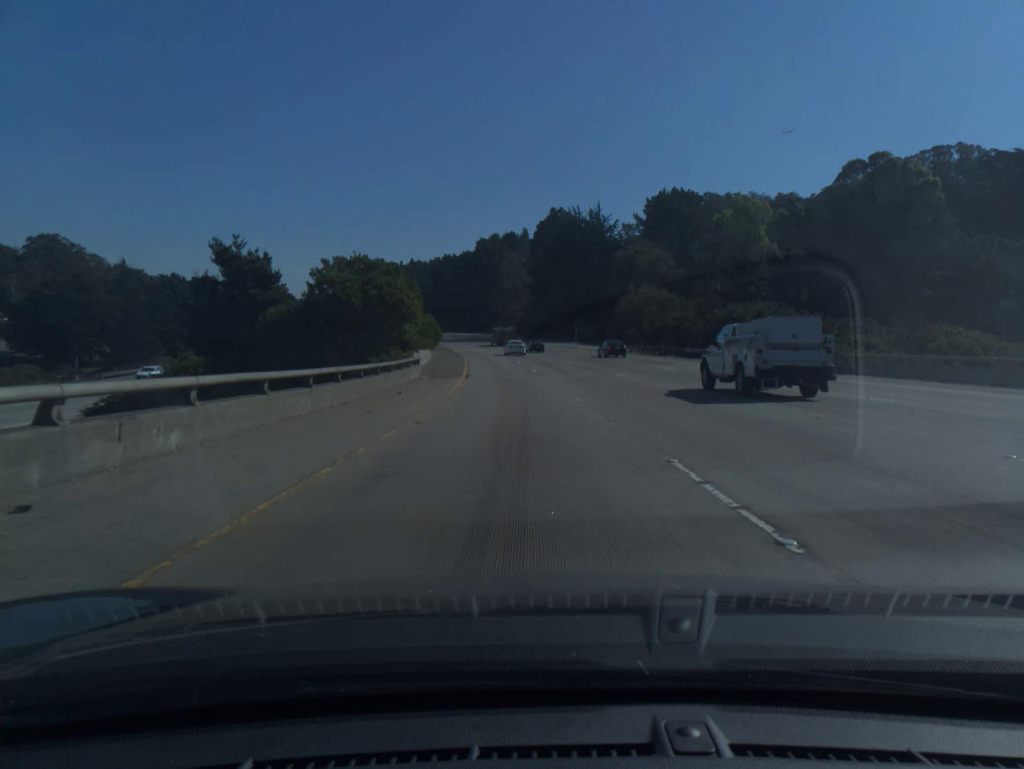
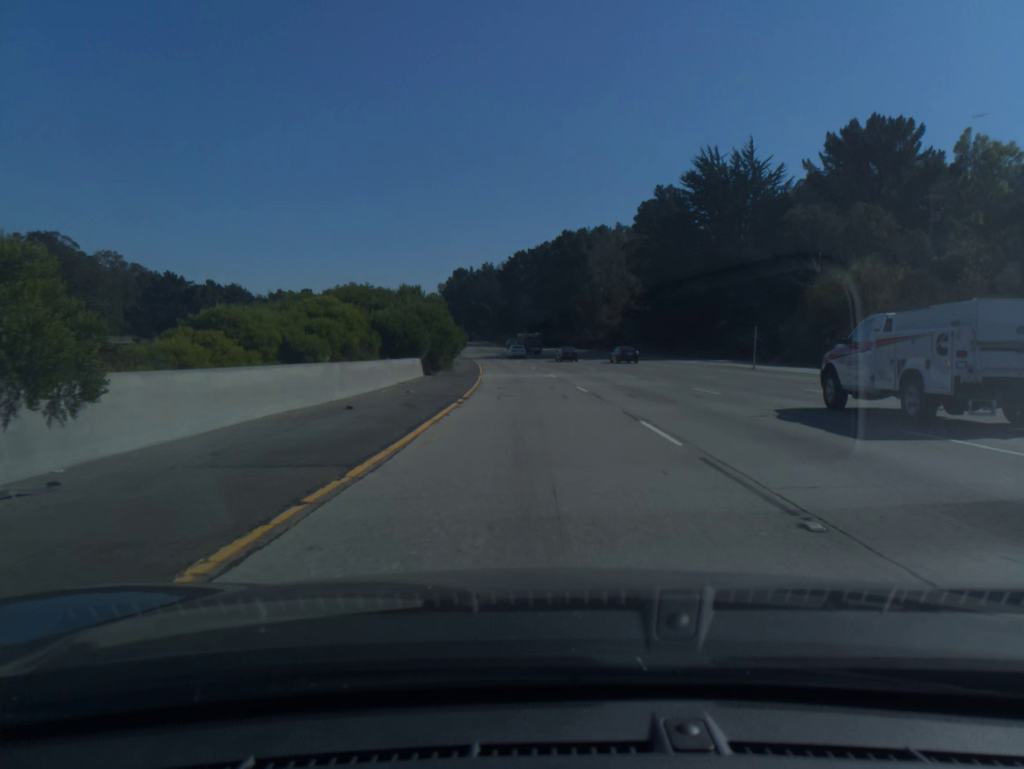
(-3.5, +60.1) m; -6°
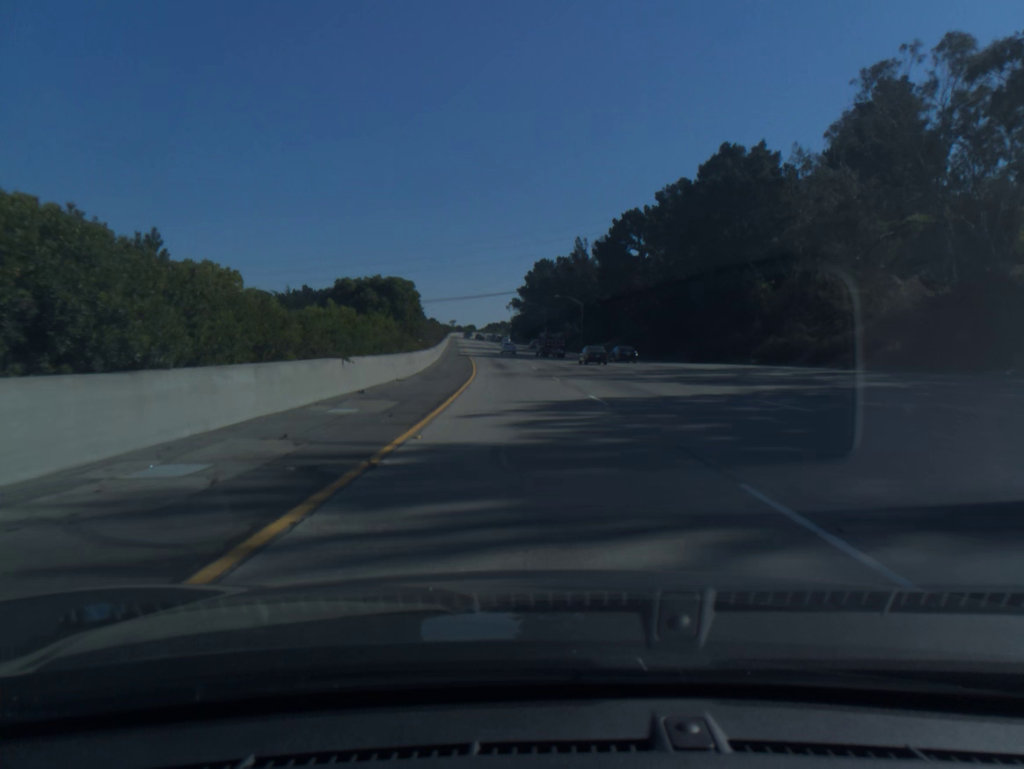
(-4.5, +79.5) m; -7°
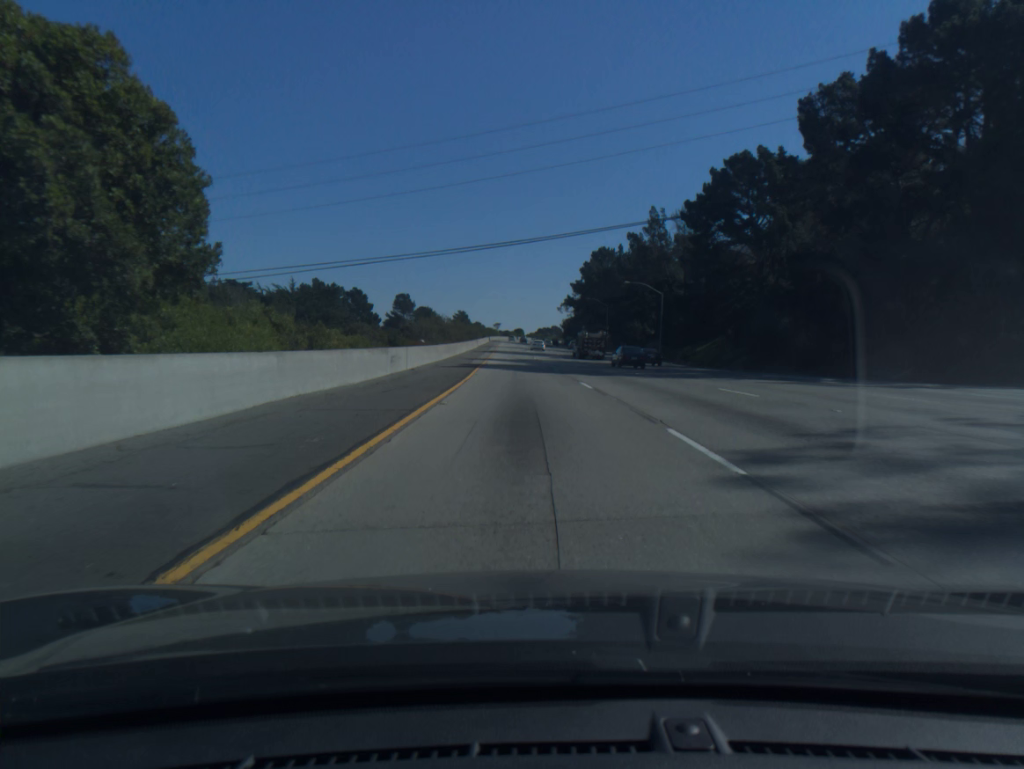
(-1.3, +39.8) m; -4°
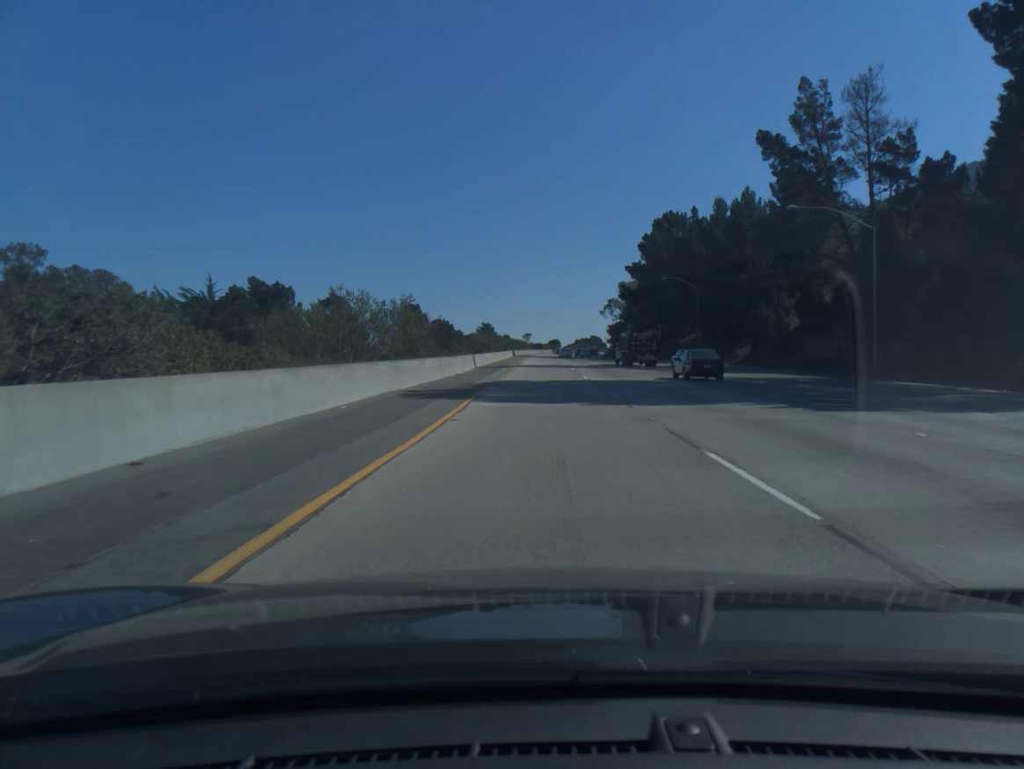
(-1.8, +59.6) m; -3°
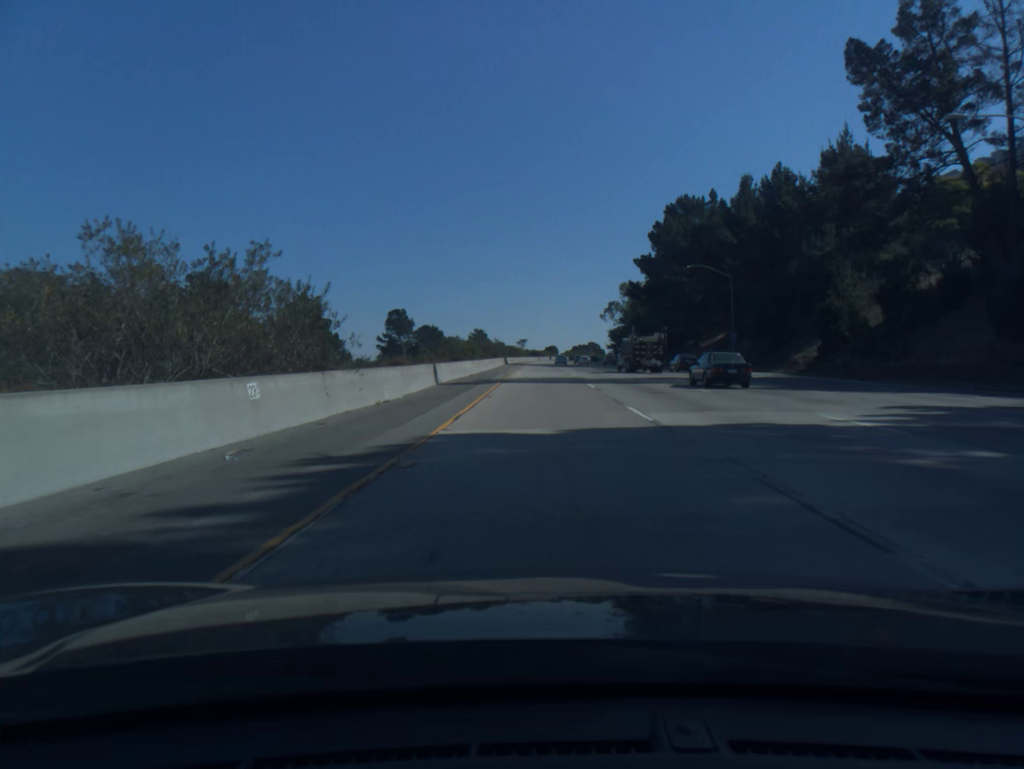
(0.0, +19.9) m; 0°
